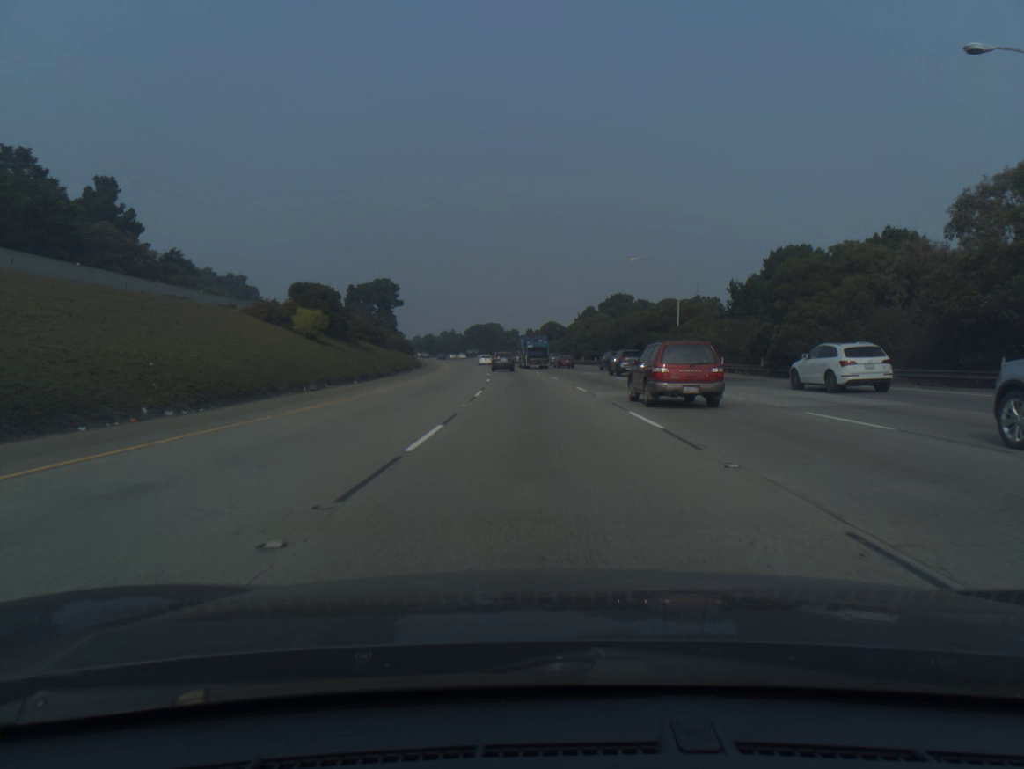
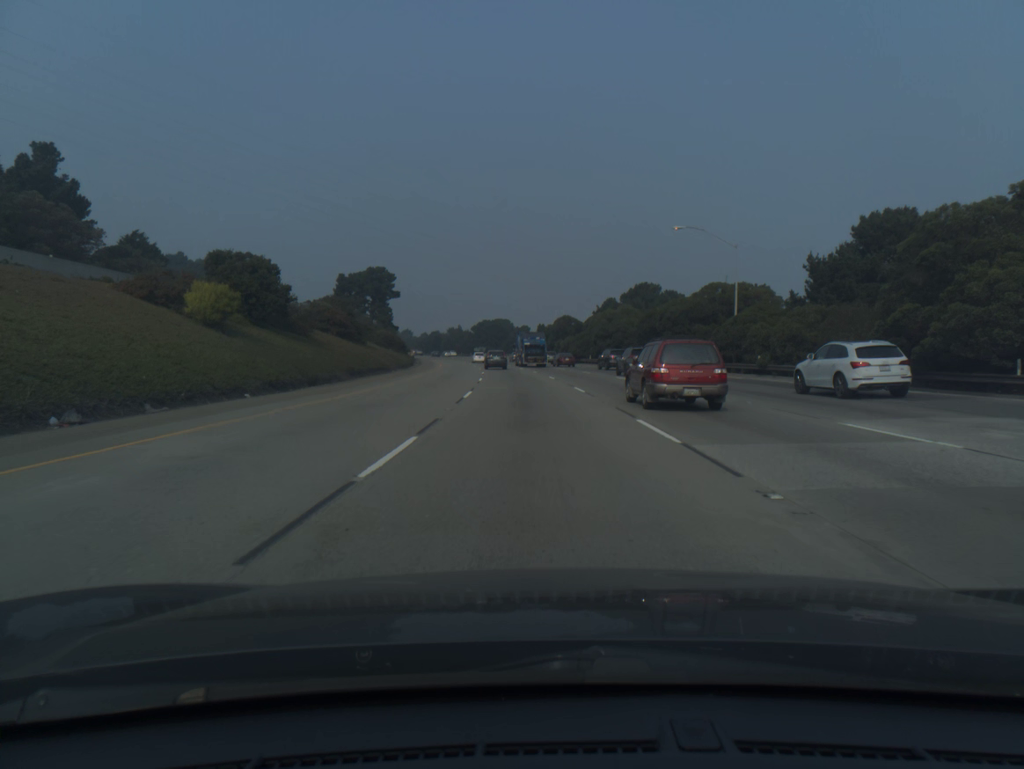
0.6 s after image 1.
(-0.1, +16.7) m; -1°
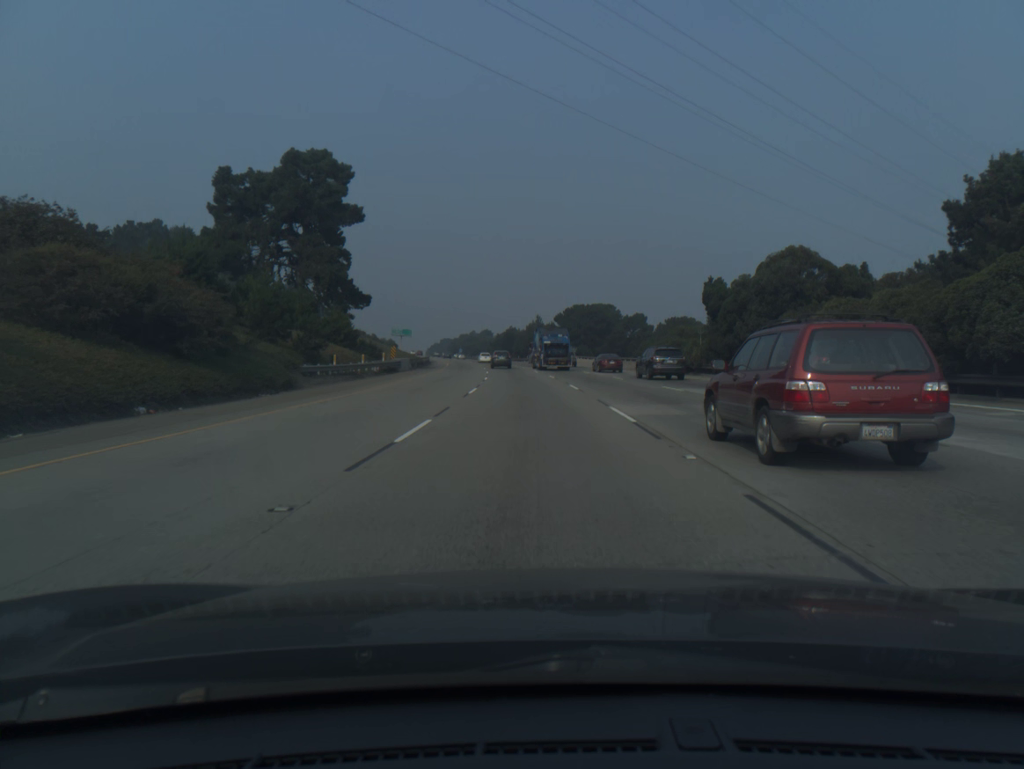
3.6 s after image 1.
(-4.9, +84.2) m; -7°
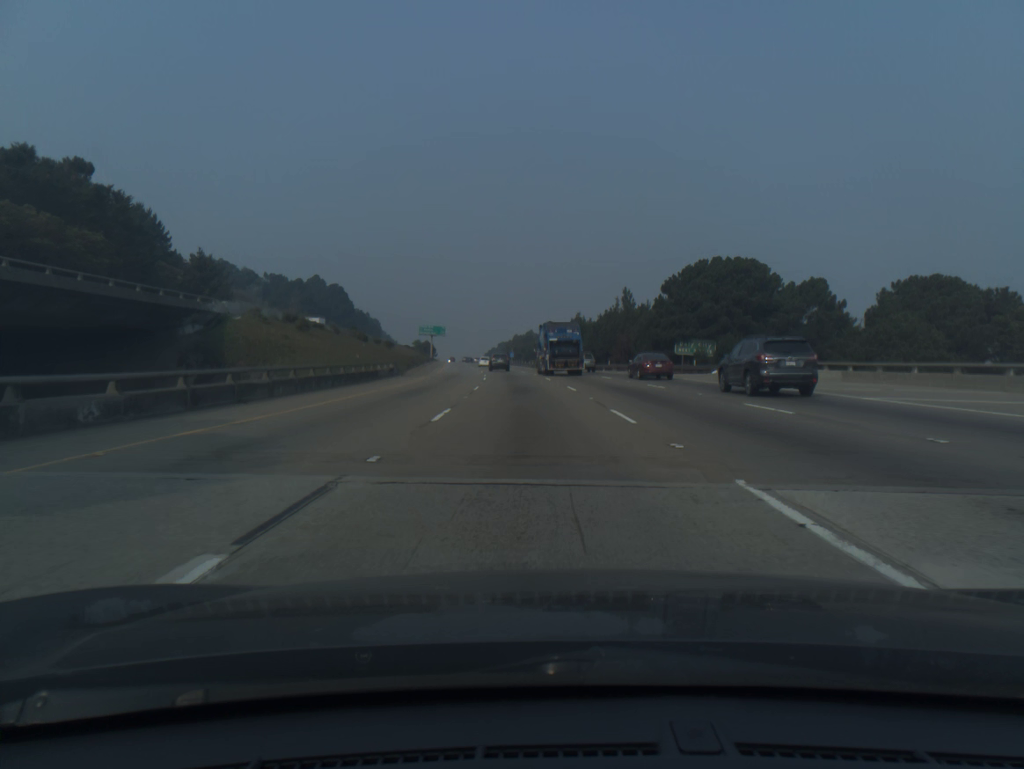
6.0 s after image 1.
(-2.9, +68.8) m; -5°
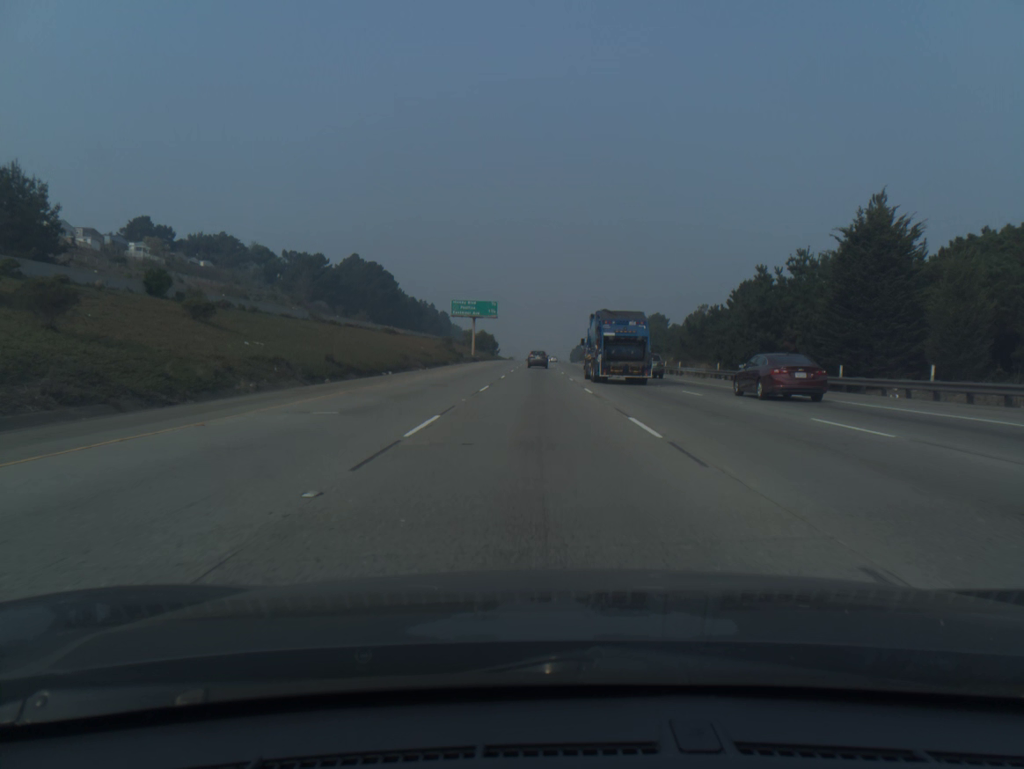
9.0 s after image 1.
(-5.0, +85.7) m; -6°
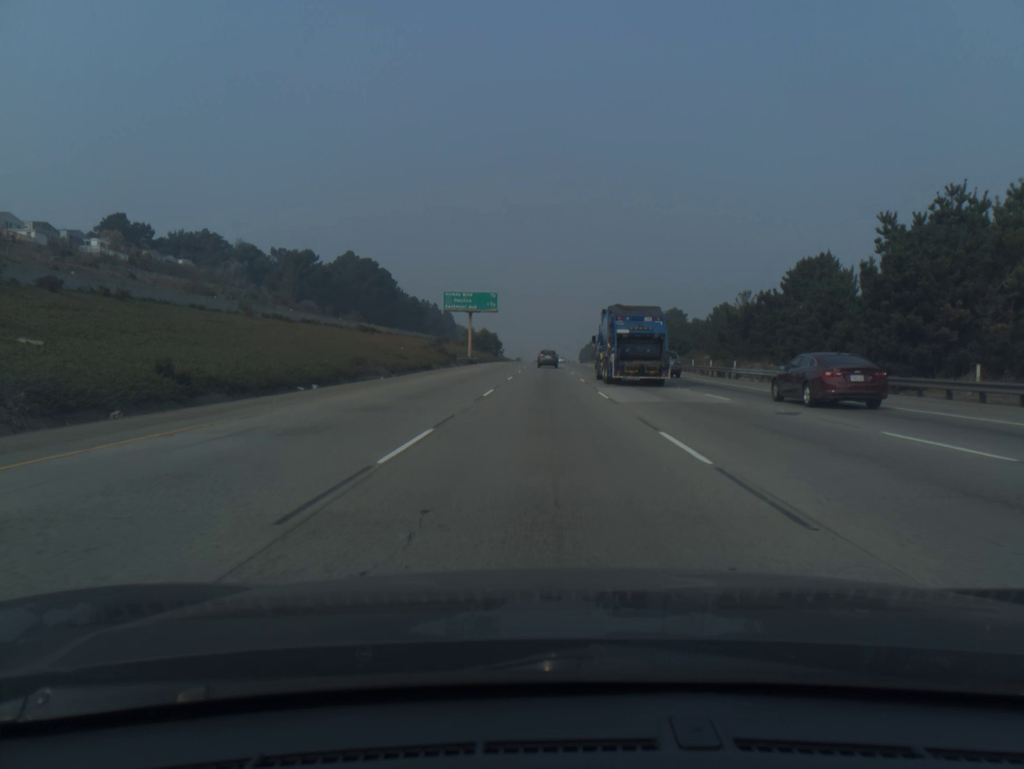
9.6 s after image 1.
(-0.1, +17.3) m; -1°
